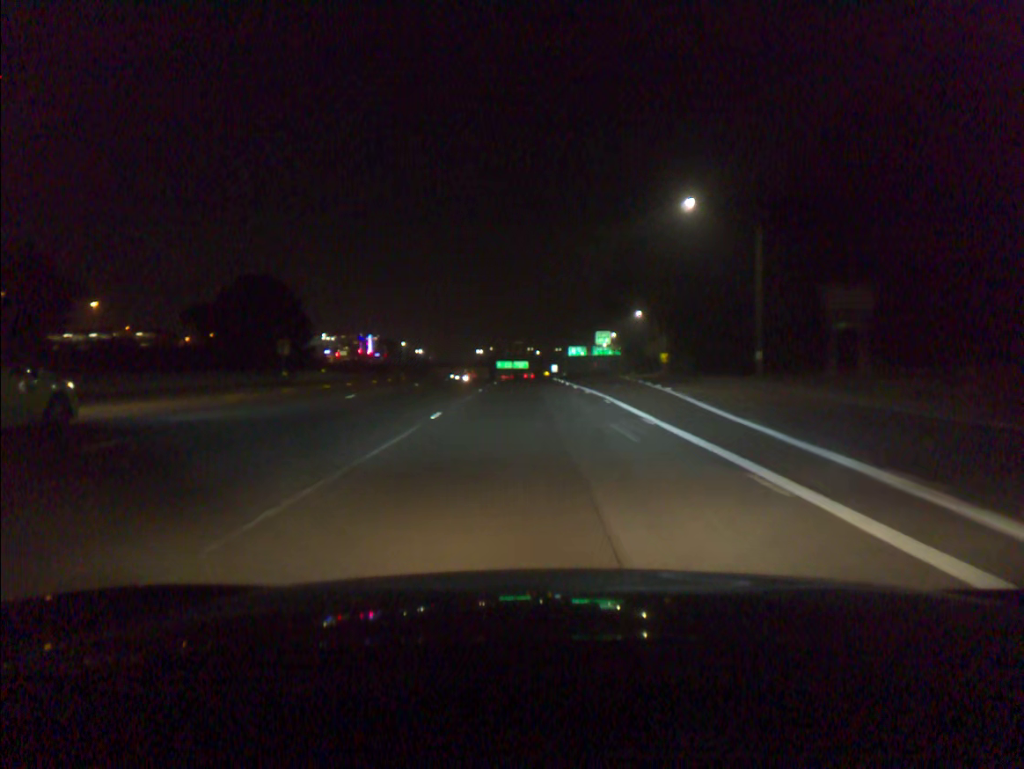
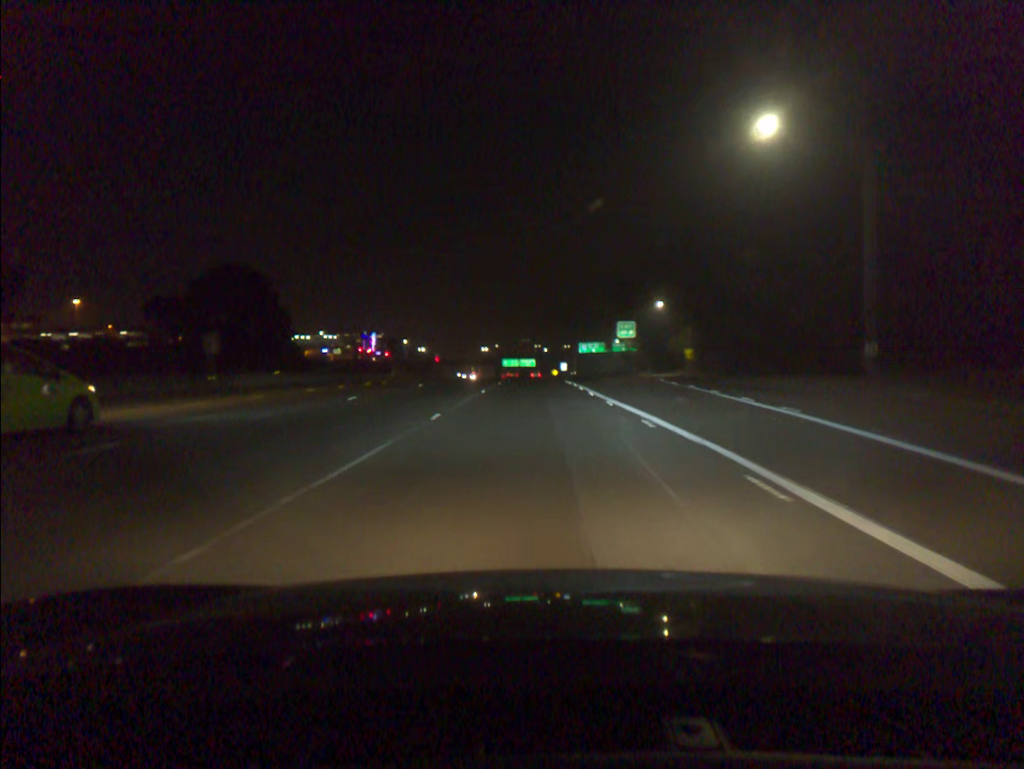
(-0.1, +14.8) m; -1°
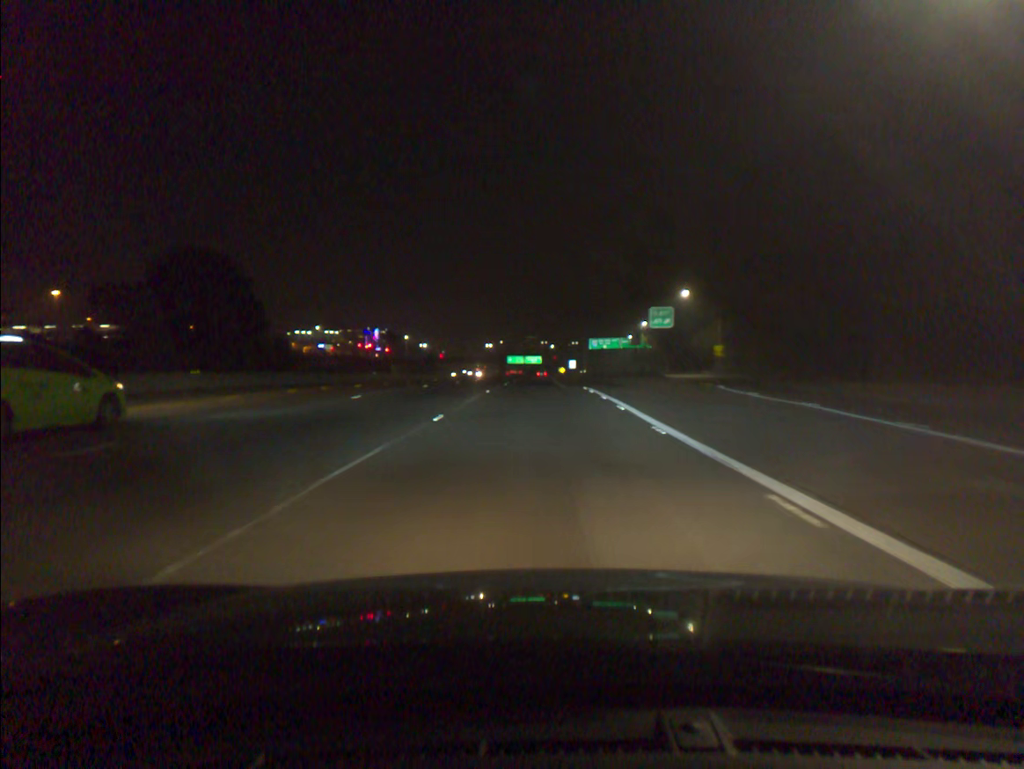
(-0.1, +15.0) m; -1°
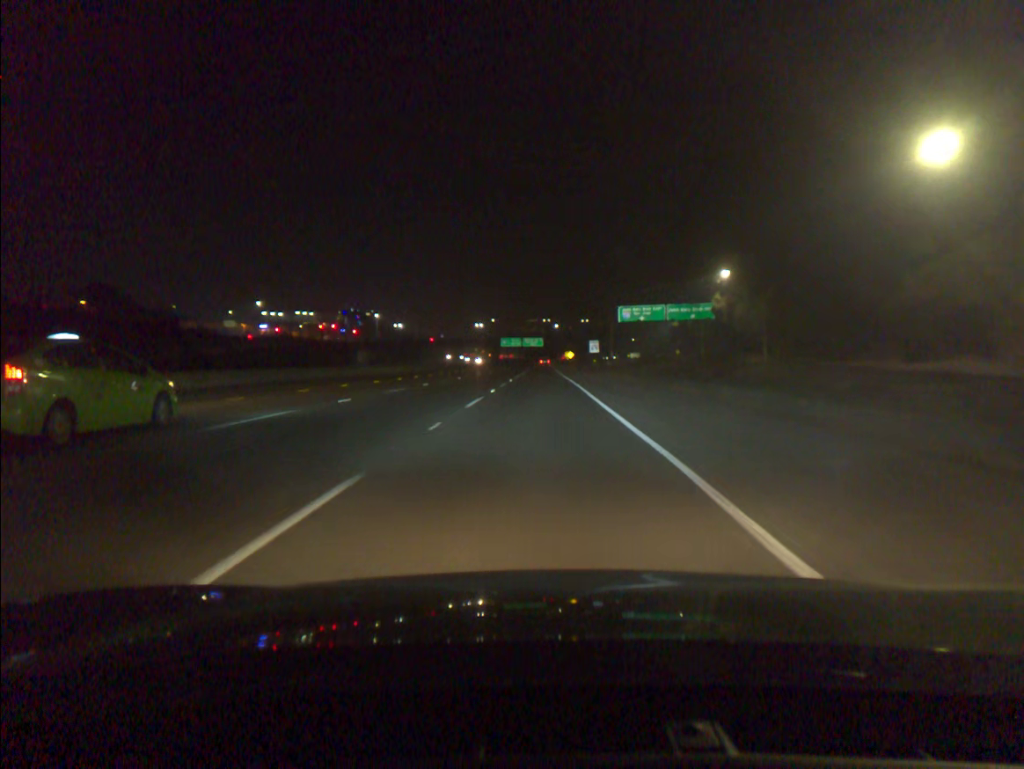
(-0.3, +62.2) m; 0°
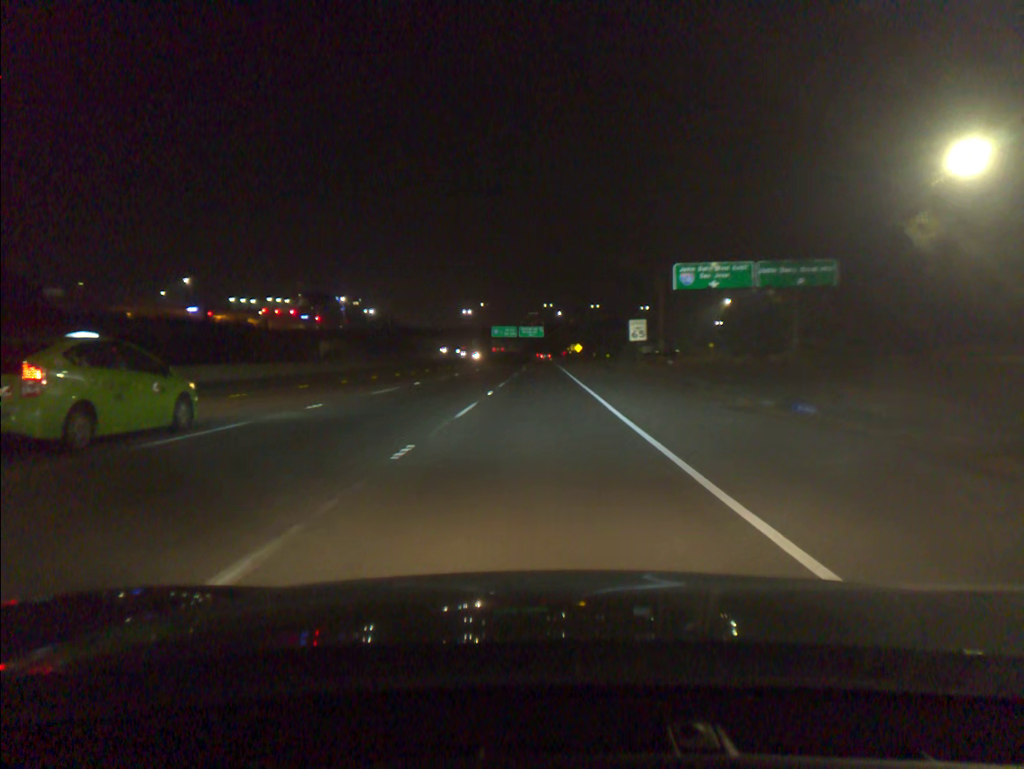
(0.0, +47.3) m; 0°
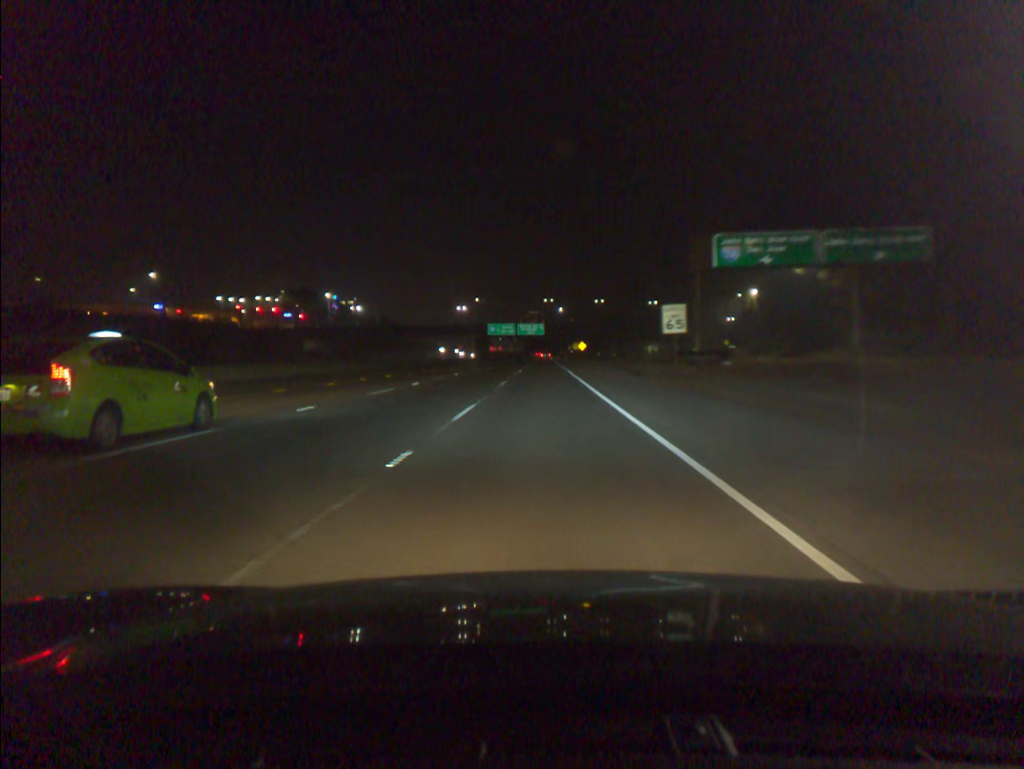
(0.0, +15.6) m; 0°
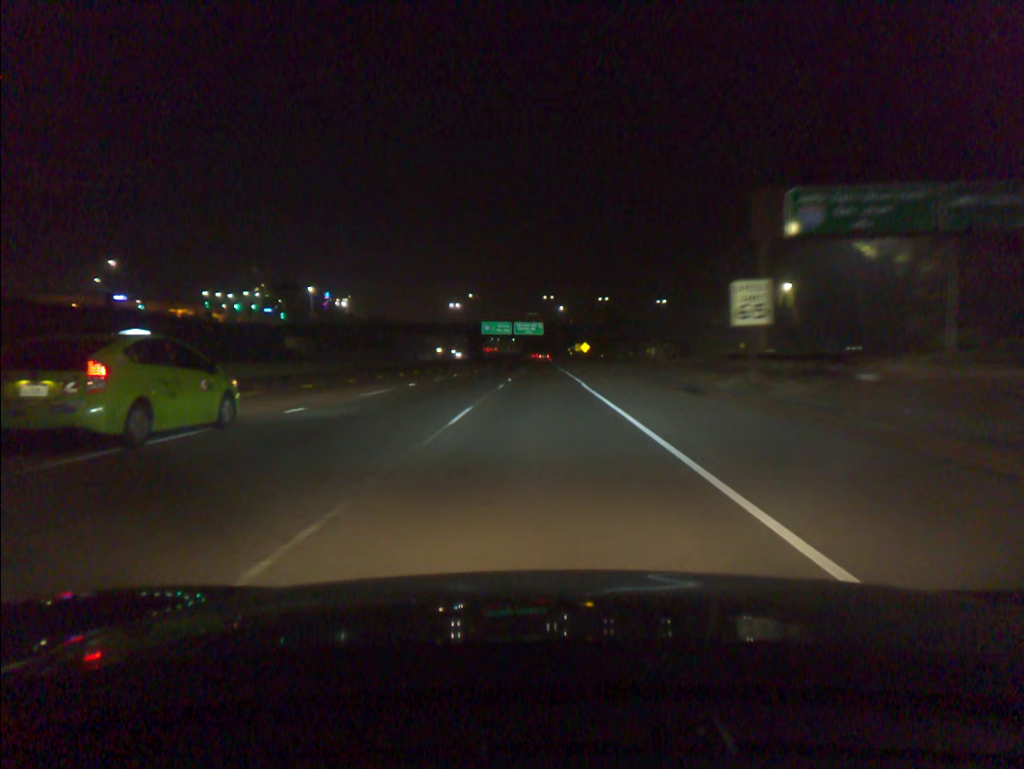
(0.0, +15.6) m; 0°
